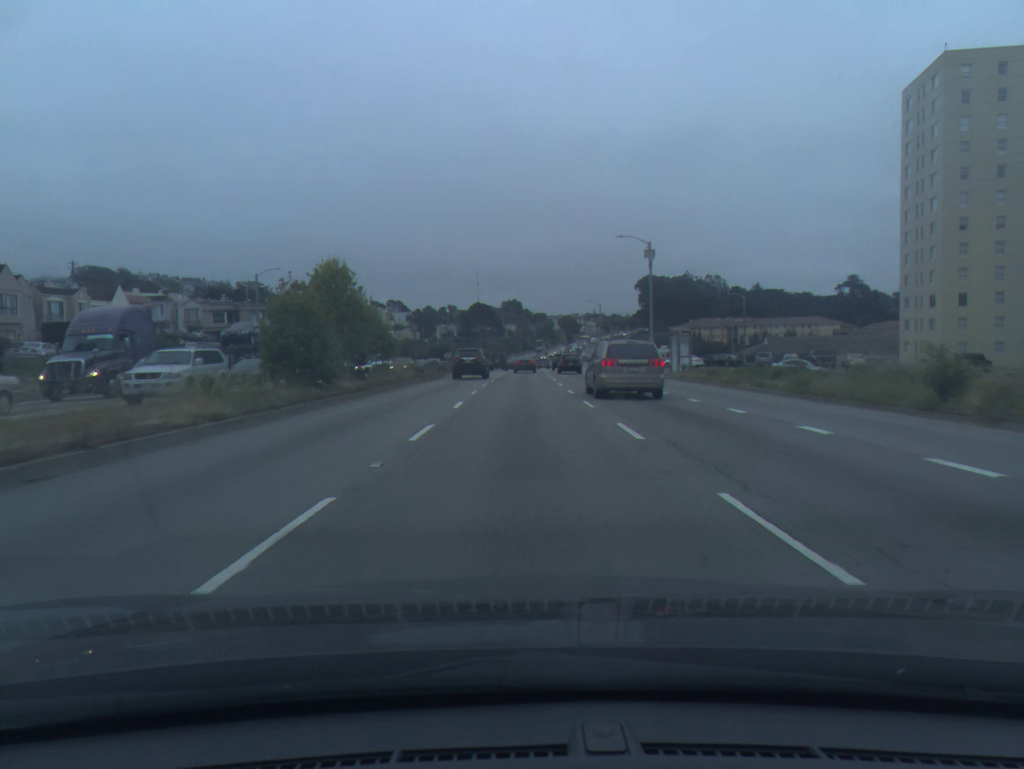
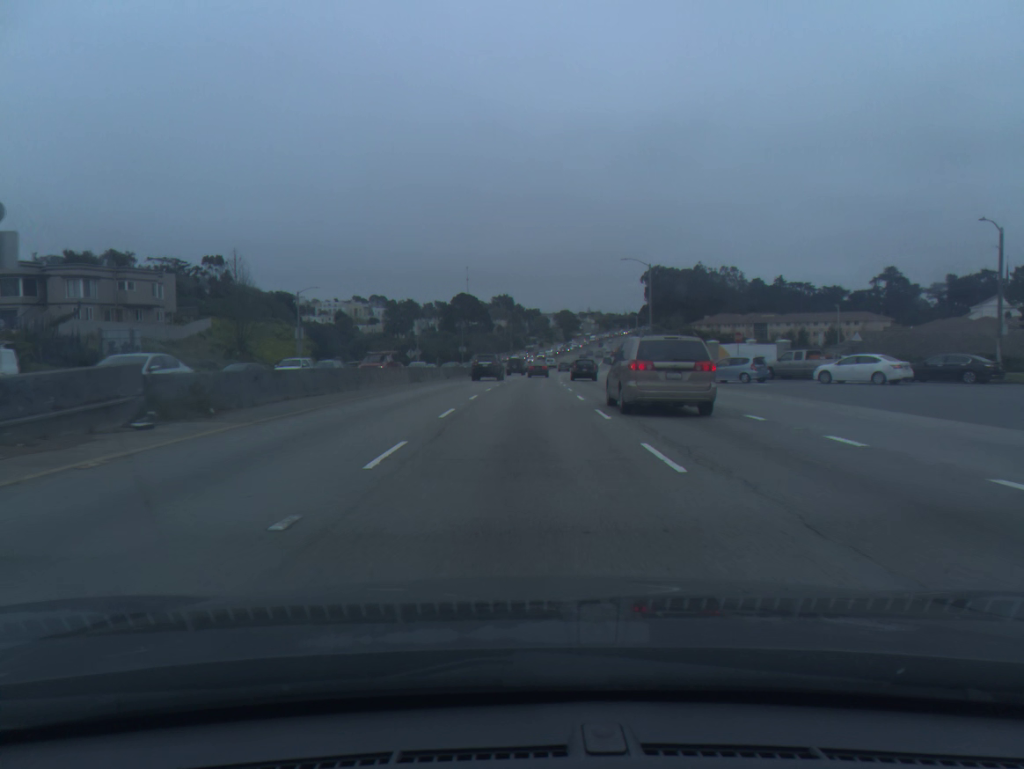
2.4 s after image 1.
(+0.2, +47.6) m; +1°
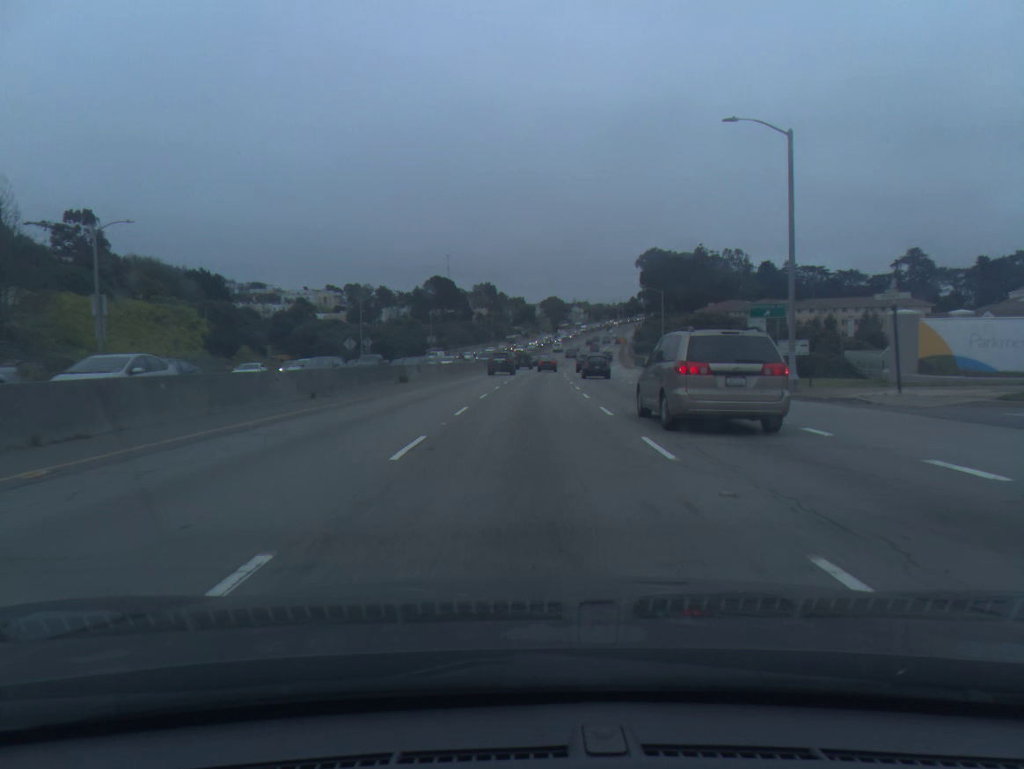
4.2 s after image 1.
(+0.3, +35.8) m; +1°
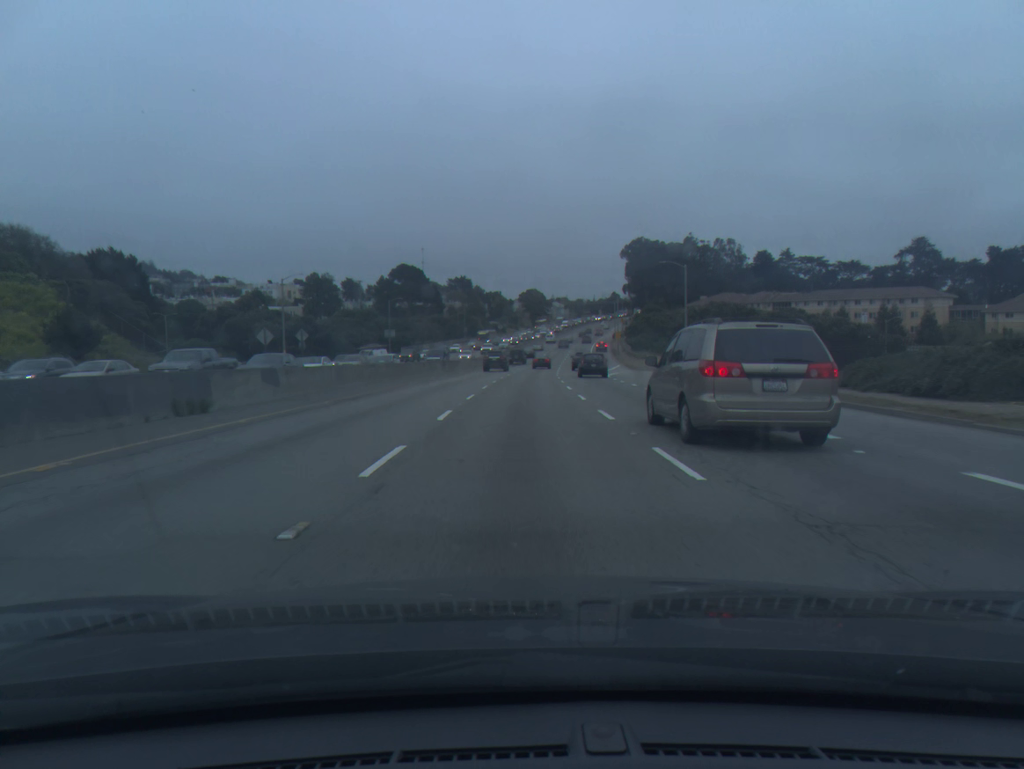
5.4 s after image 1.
(+0.3, +23.9) m; +2°
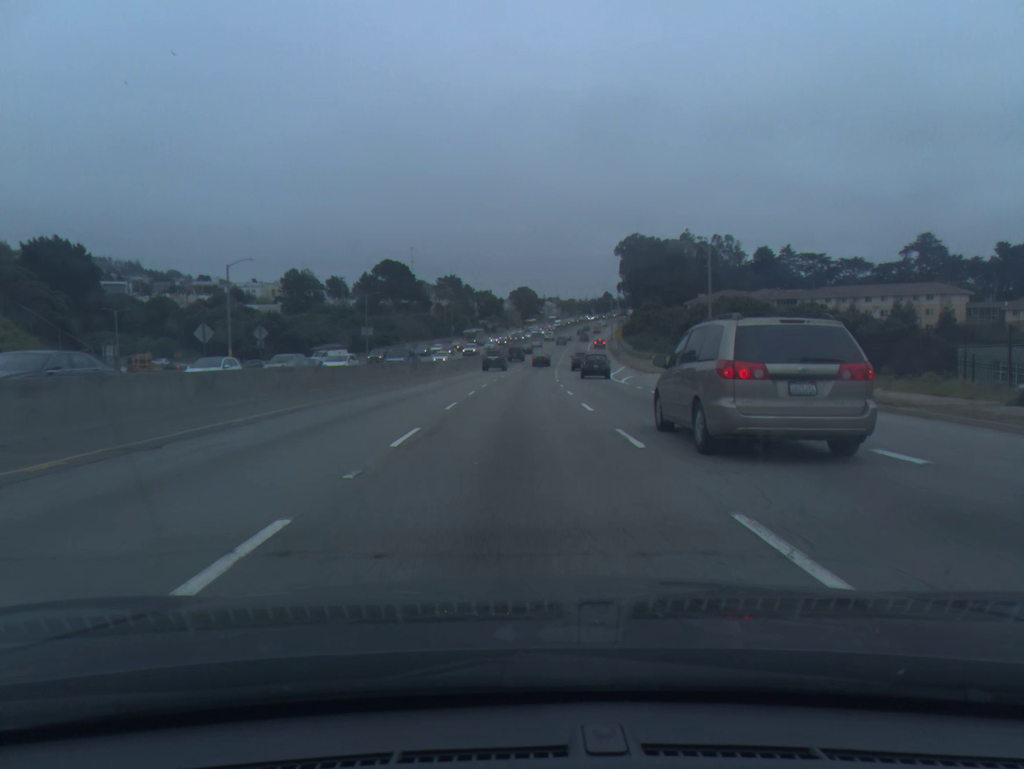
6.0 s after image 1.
(+0.1, +11.9) m; +1°
